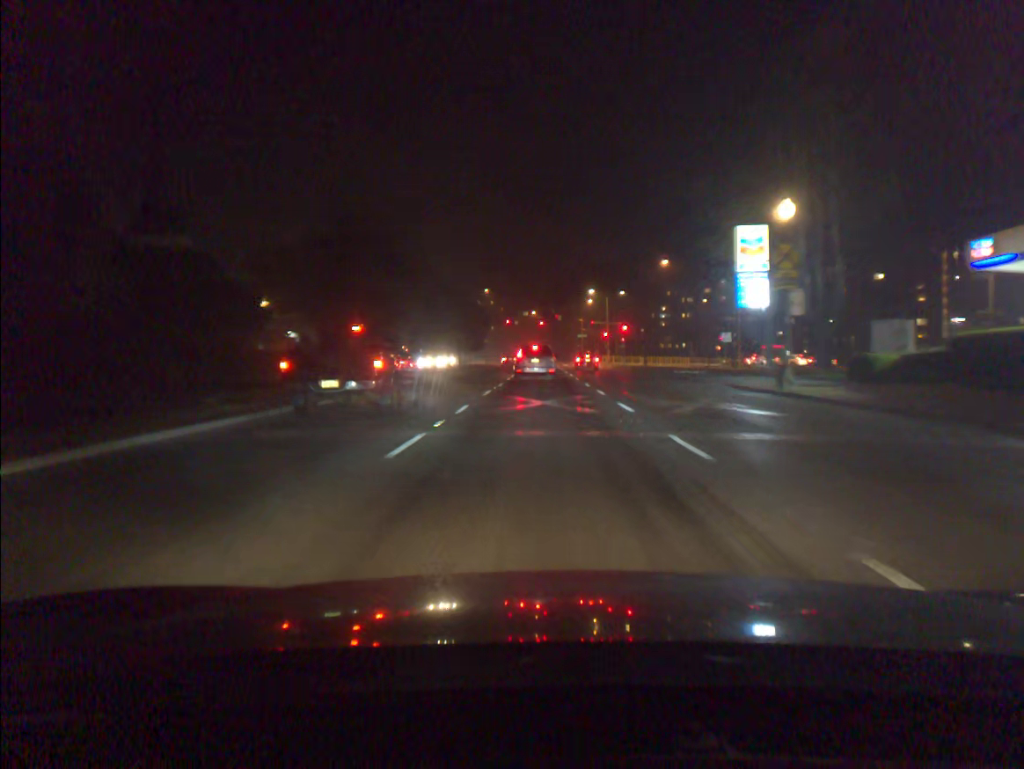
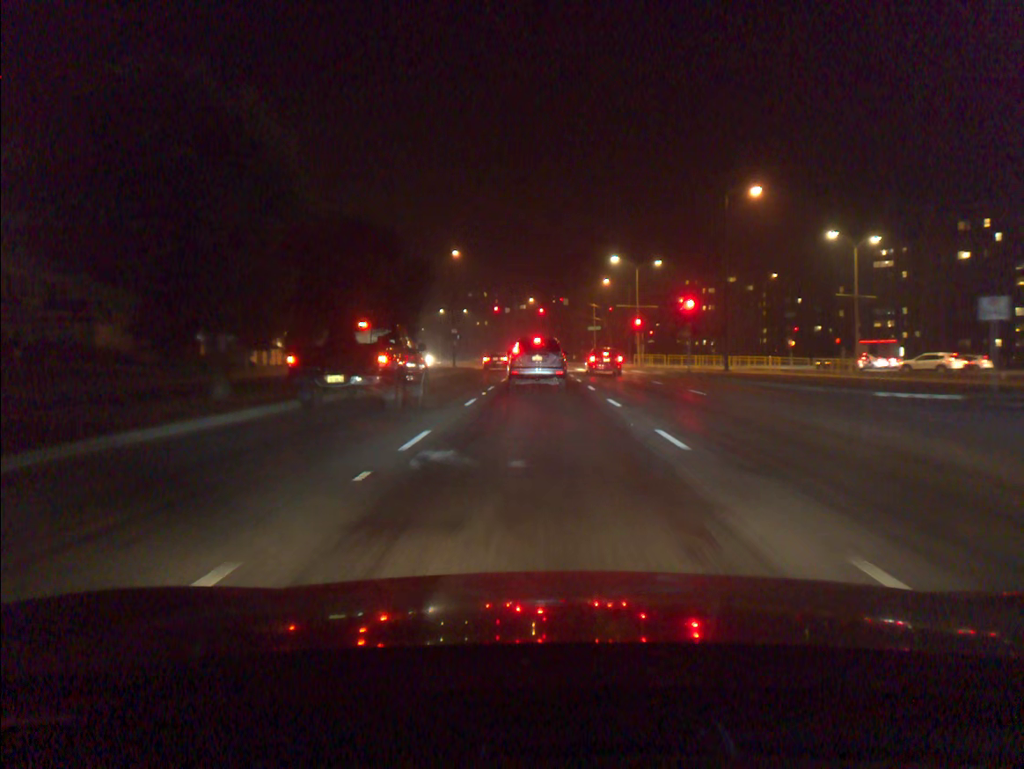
(+0.2, +36.9) m; 0°
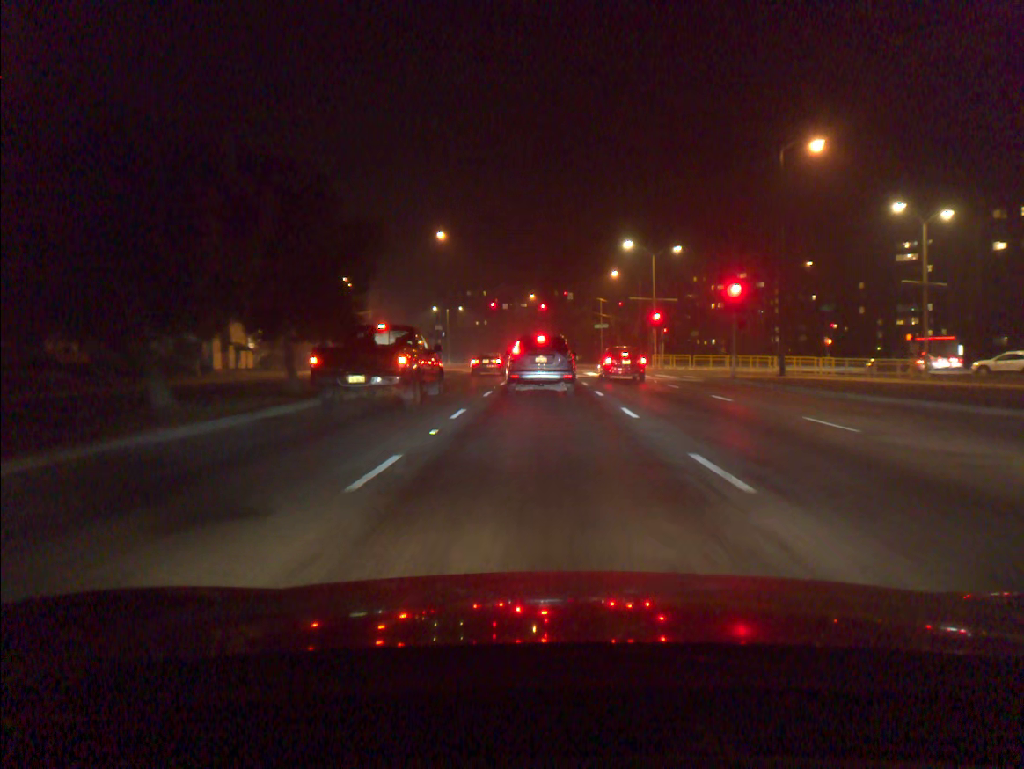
(0.0, +10.7) m; 0°
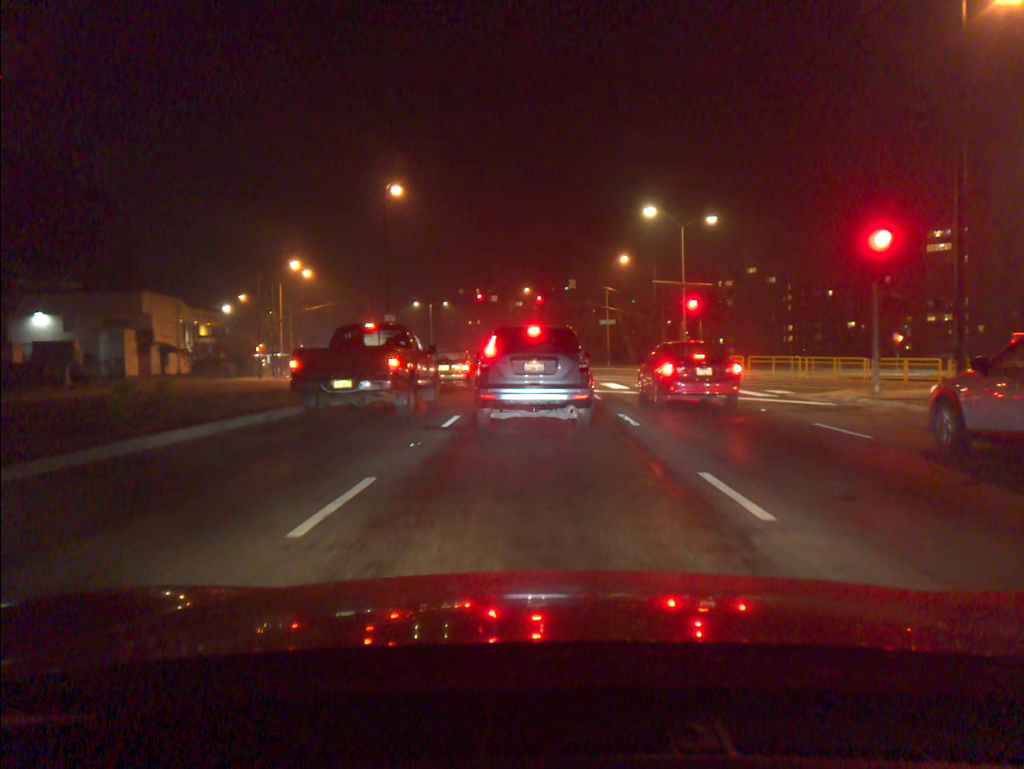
(0.0, +16.4) m; 0°
